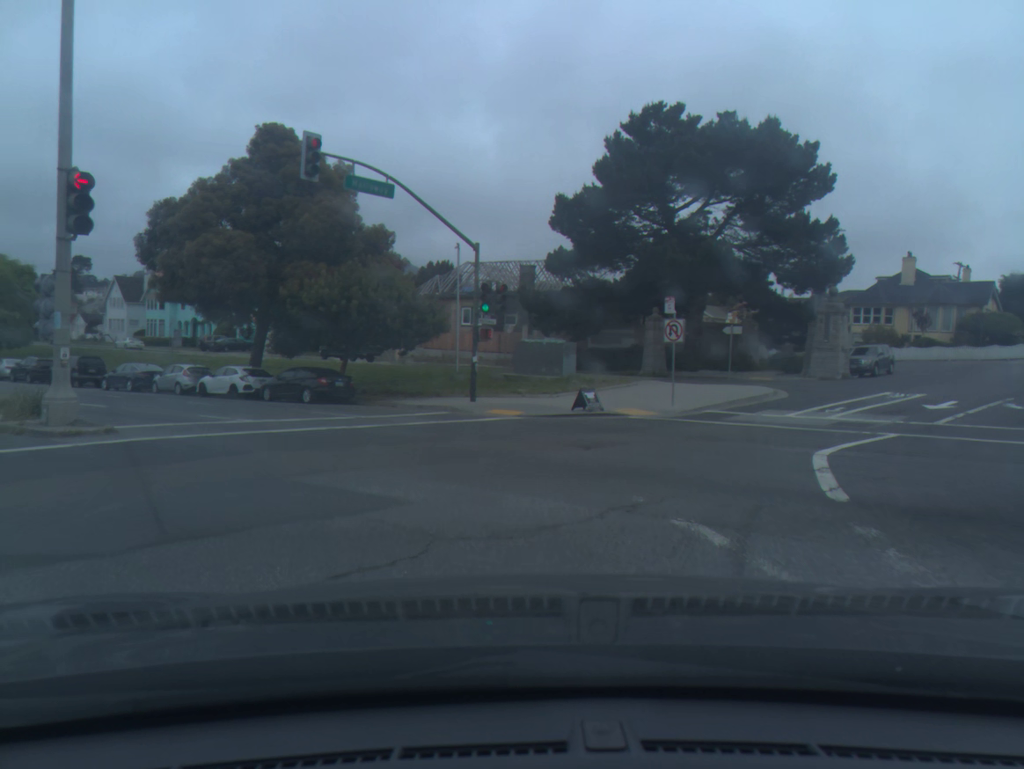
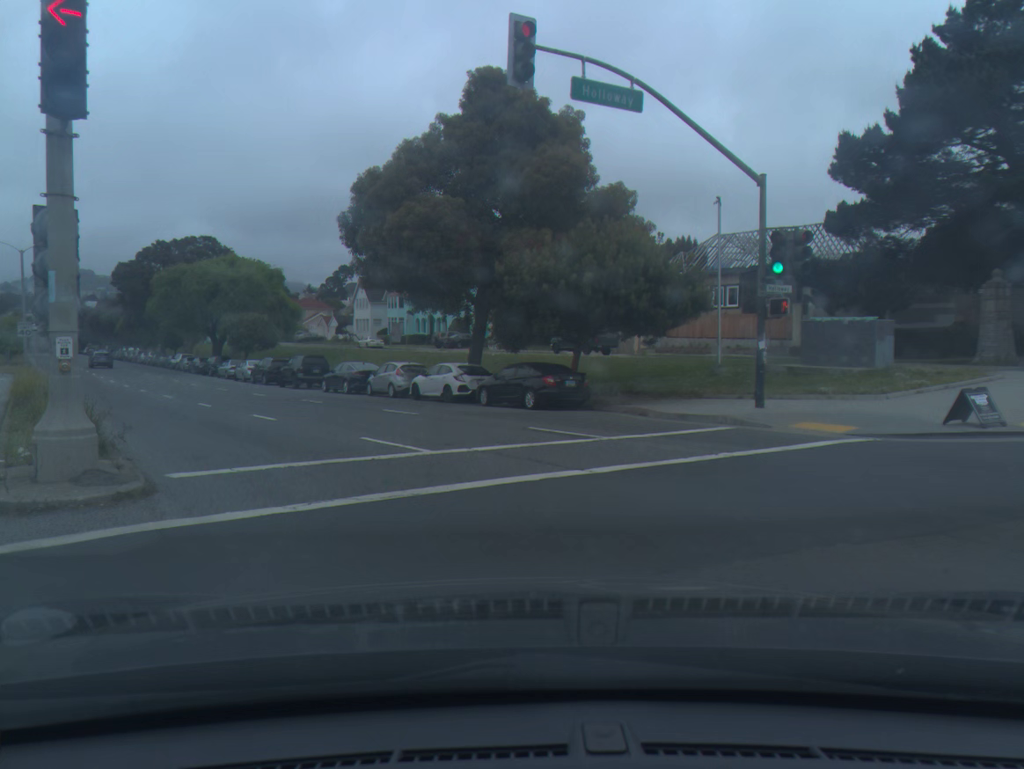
(-1.2, +7.8) m; -17°
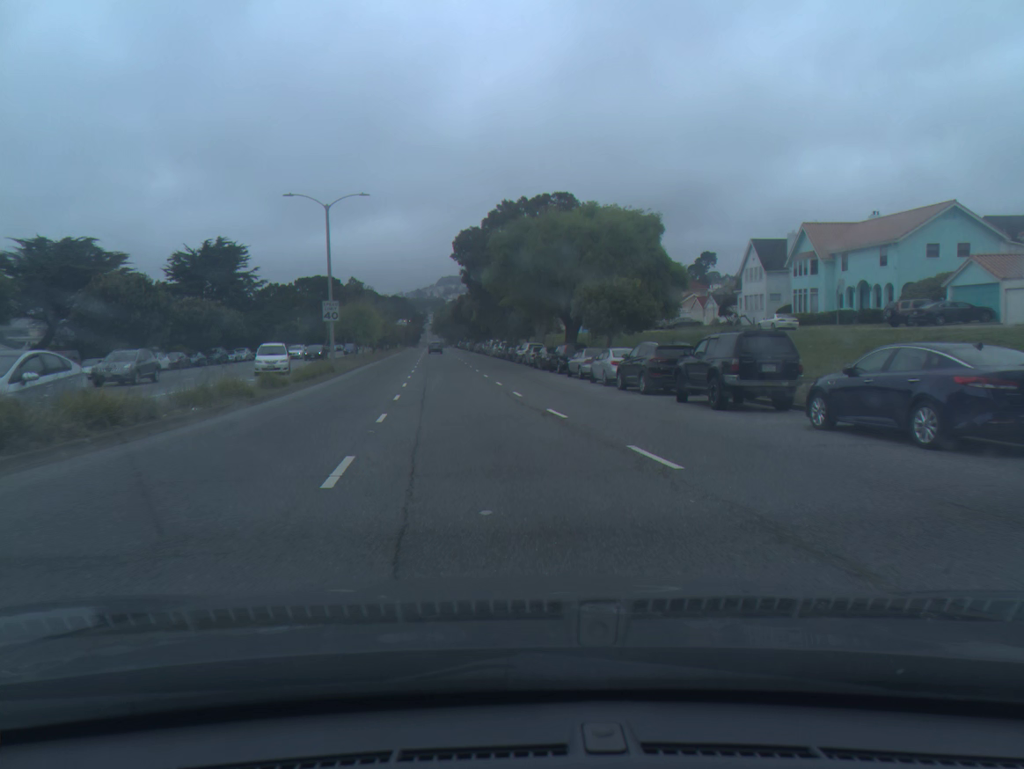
(-6.7, +24.4) m; -22°
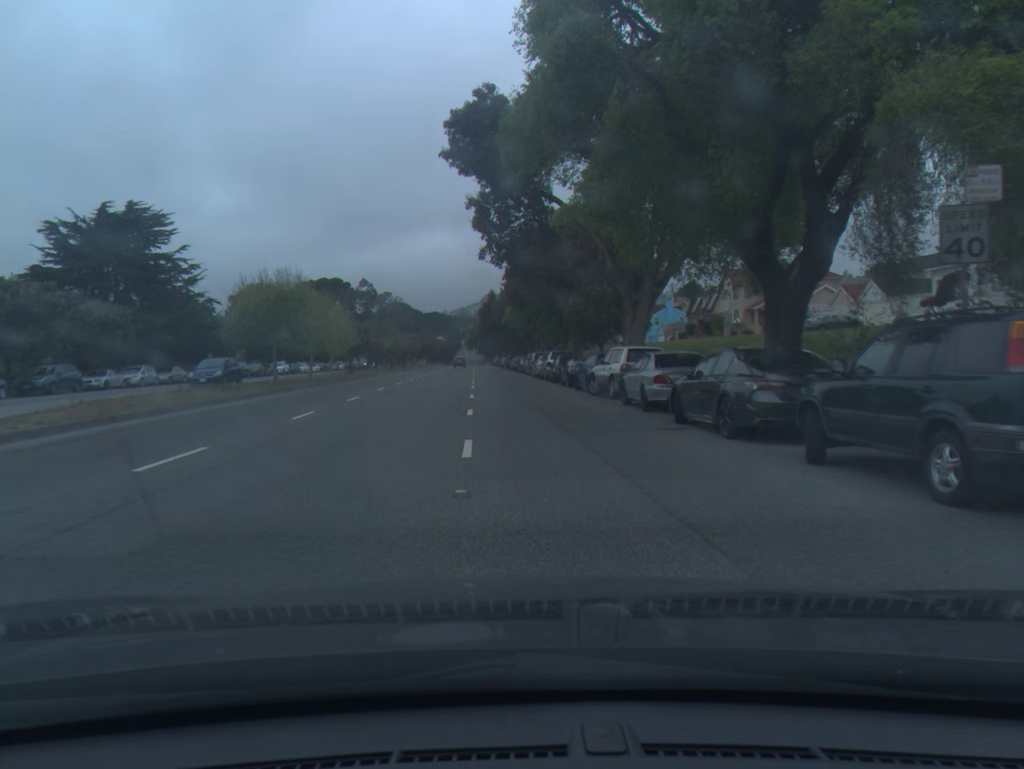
(-1.1, +35.0) m; -3°
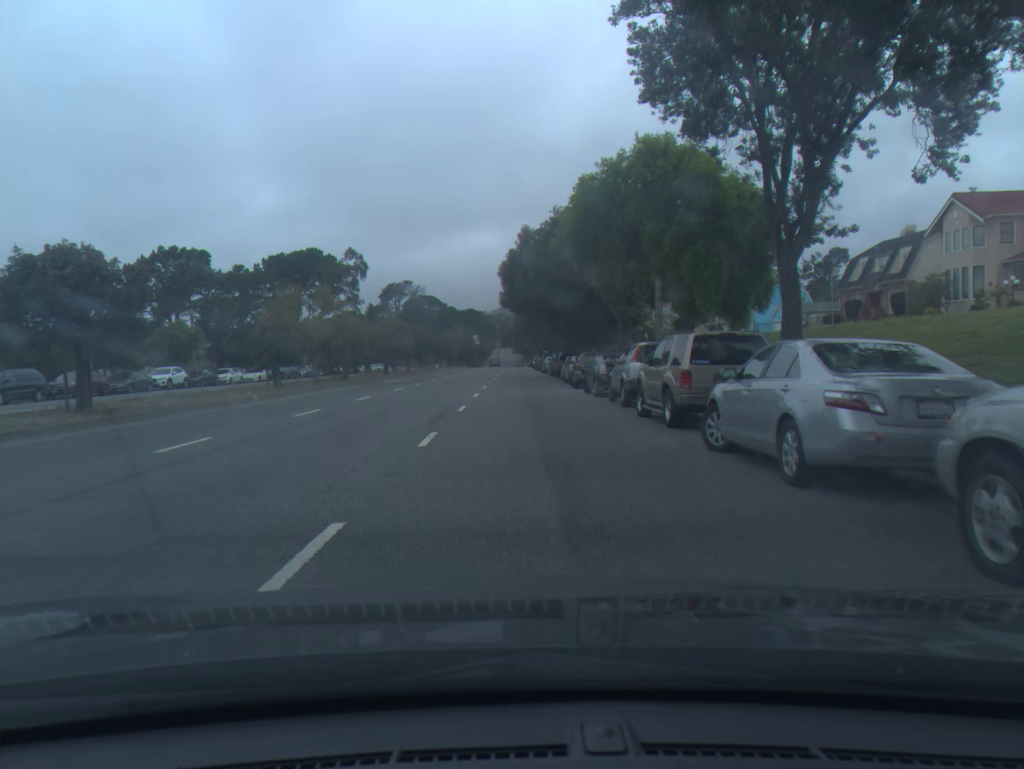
(-1.2, +42.1) m; -3°
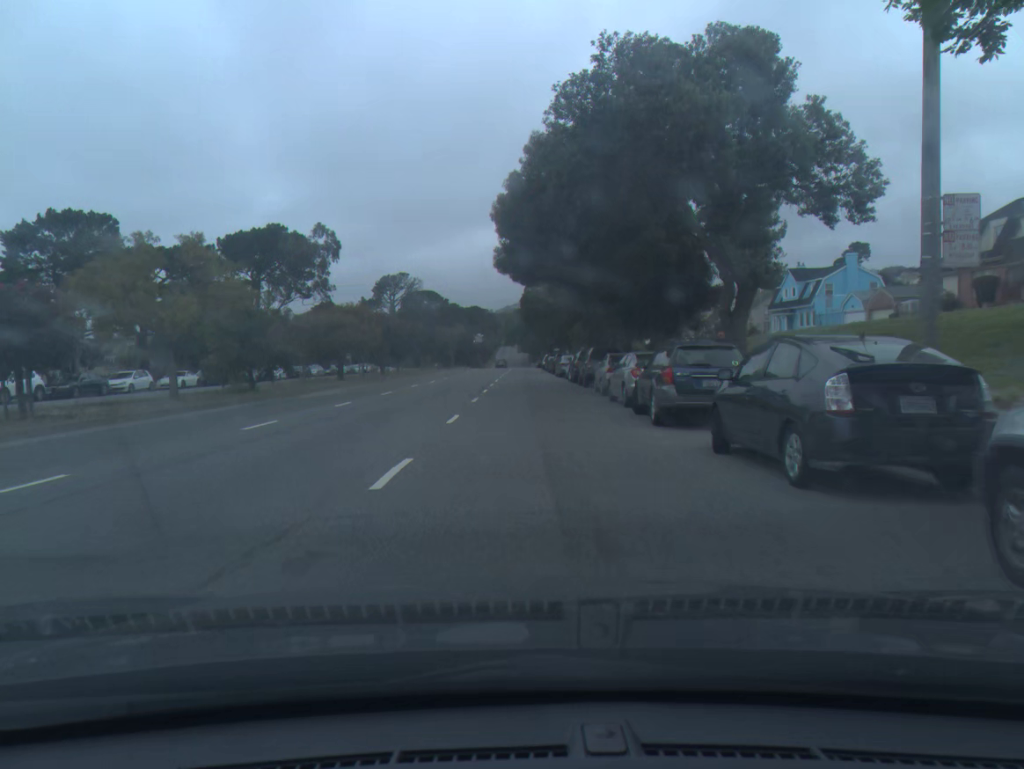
(-0.1, +18.4) m; -1°
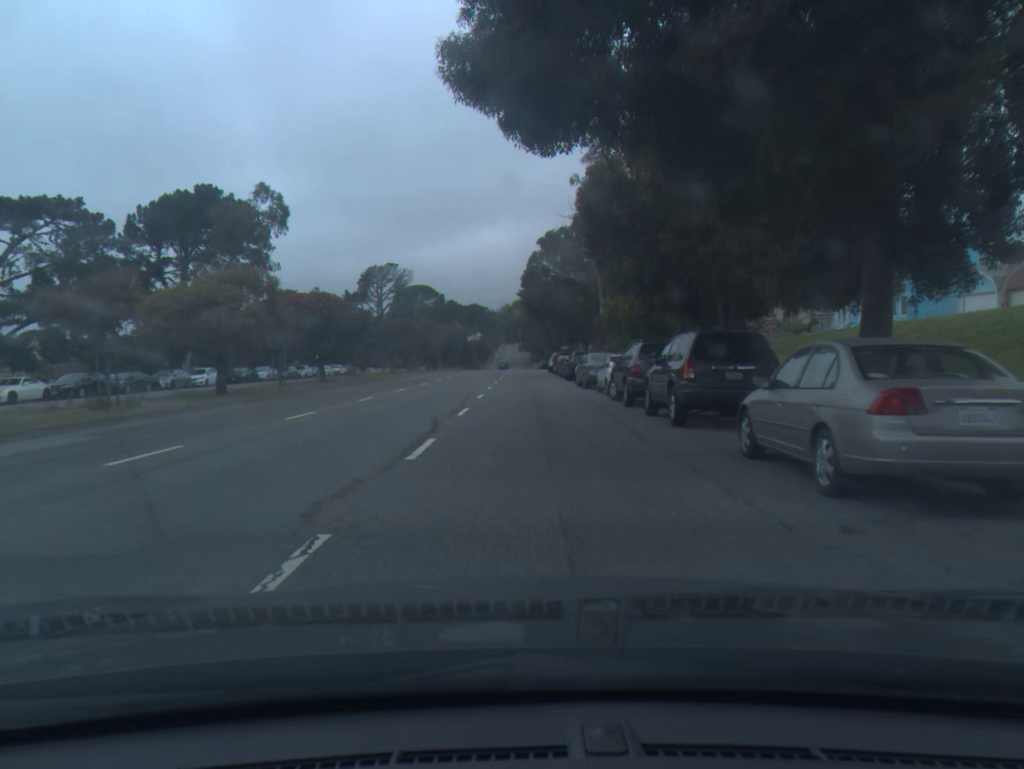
(0.0, +19.0) m; 0°
